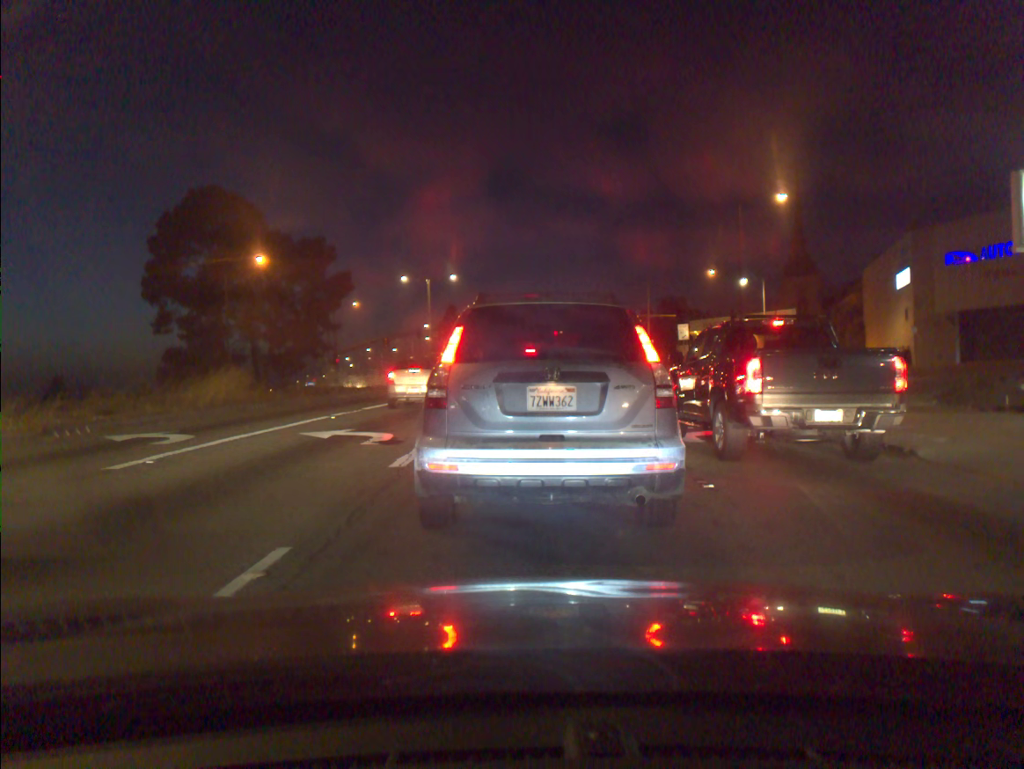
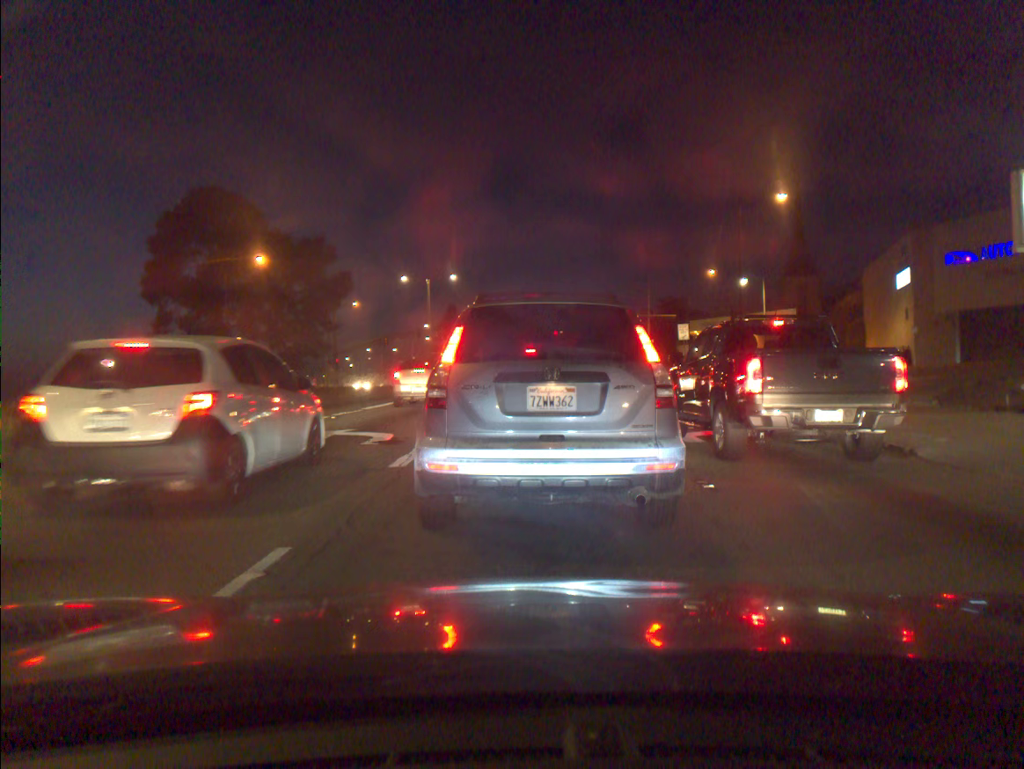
(0.0, 0.0) m; -1°
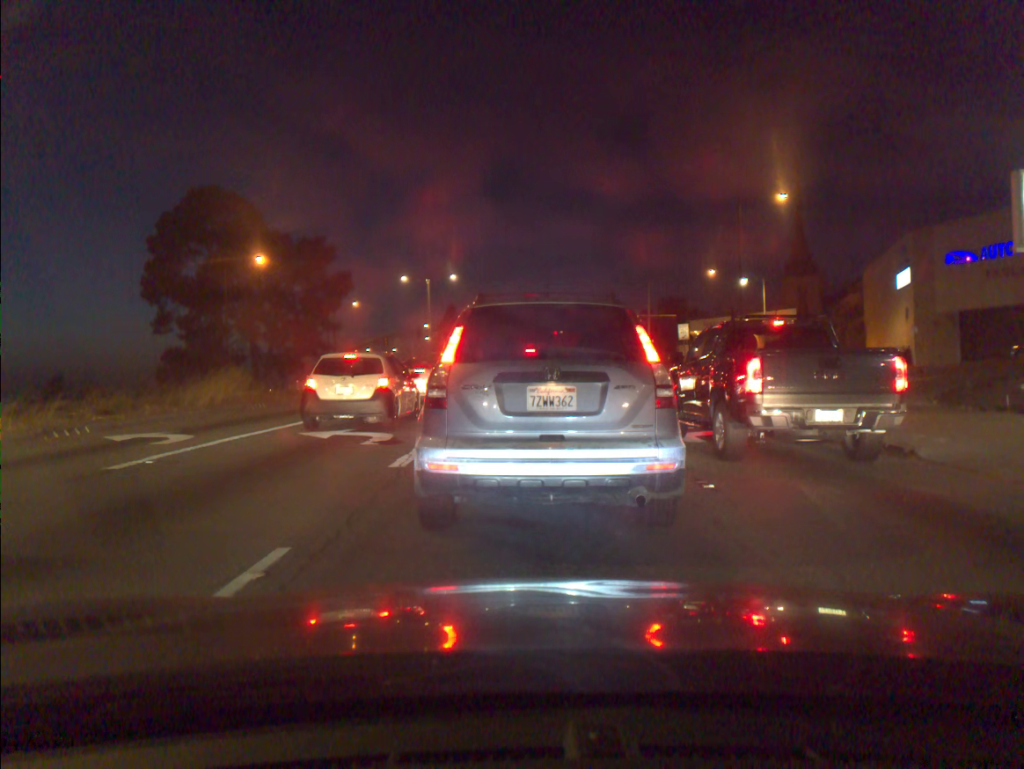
(0.0, 0.0) m; -1°
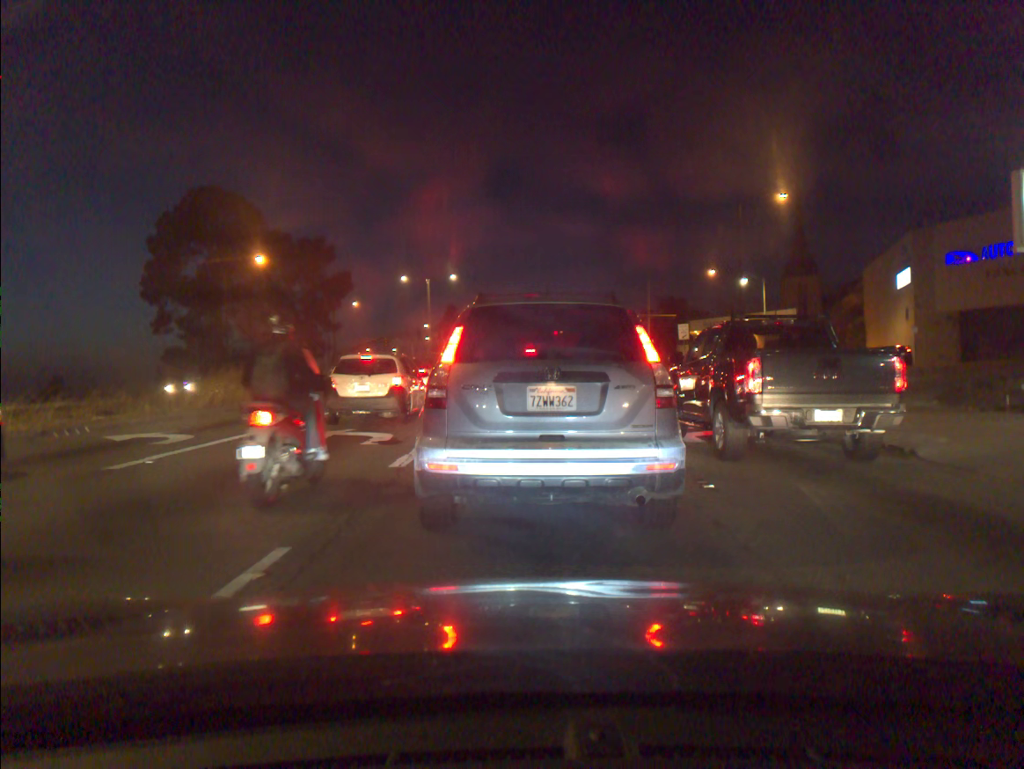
(0.0, 0.0) m; +1°
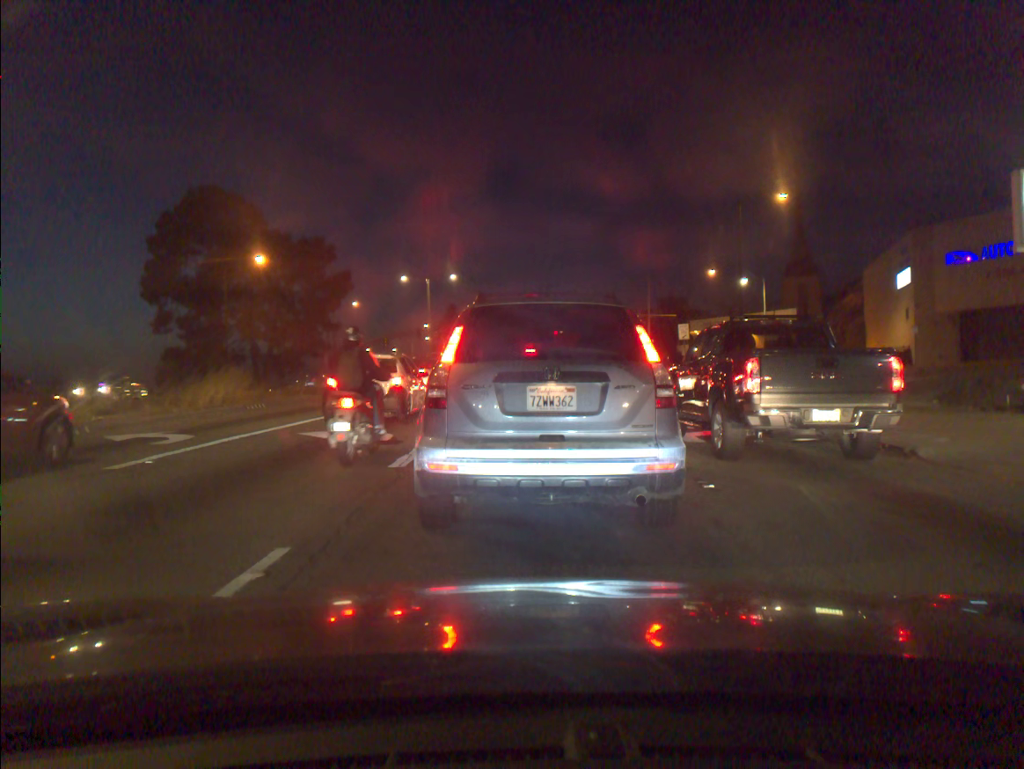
(0.0, 0.0) m; 0°
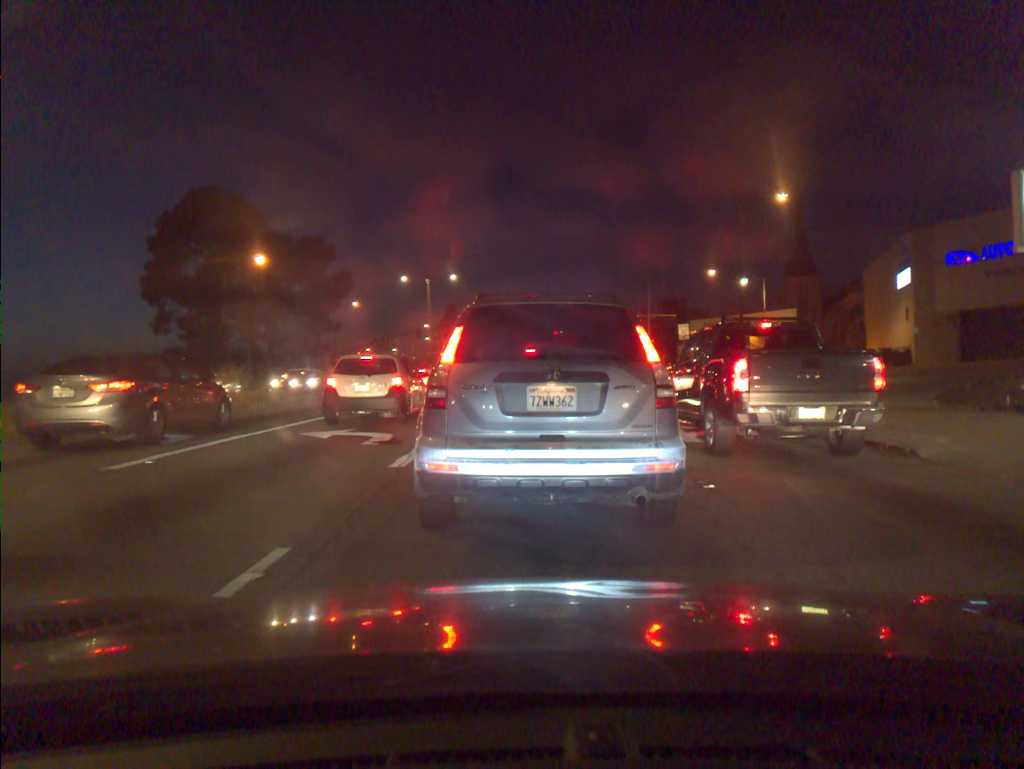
(-0.1, 0.0) m; +1°
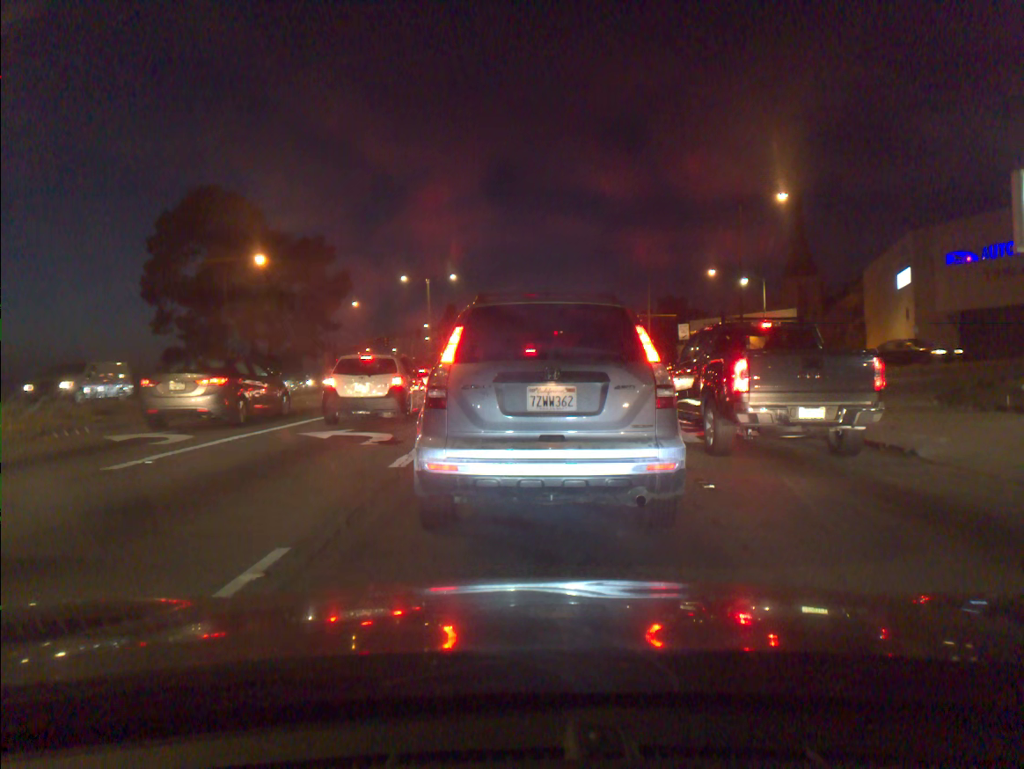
(0.0, 0.0) m; +1°
